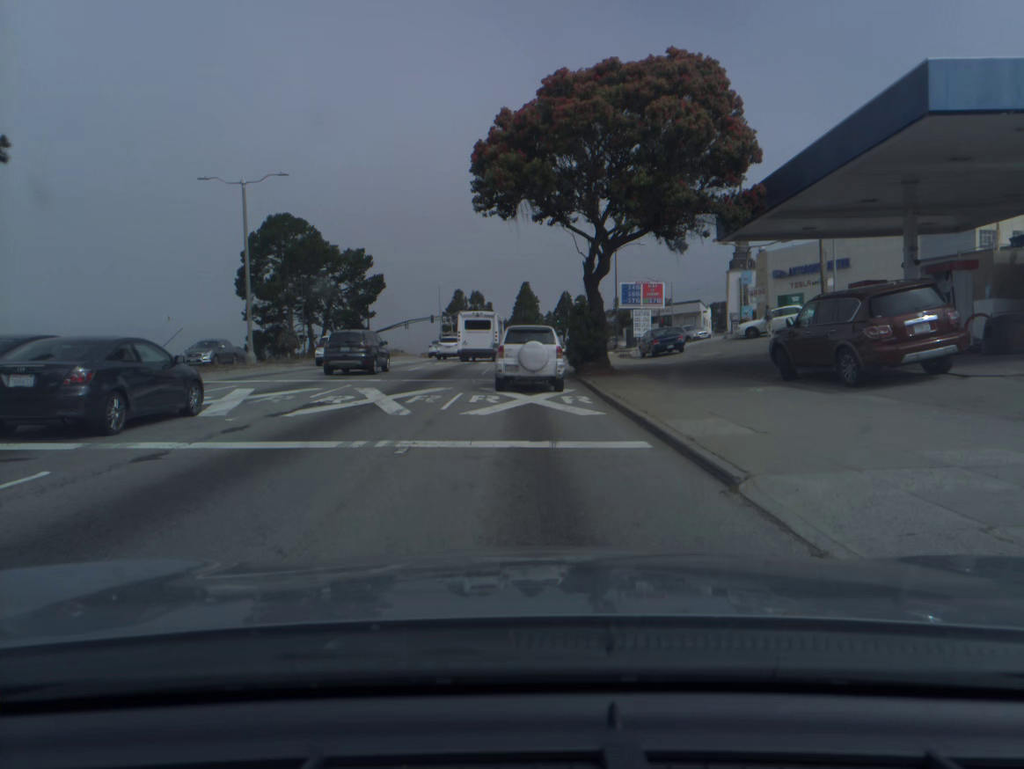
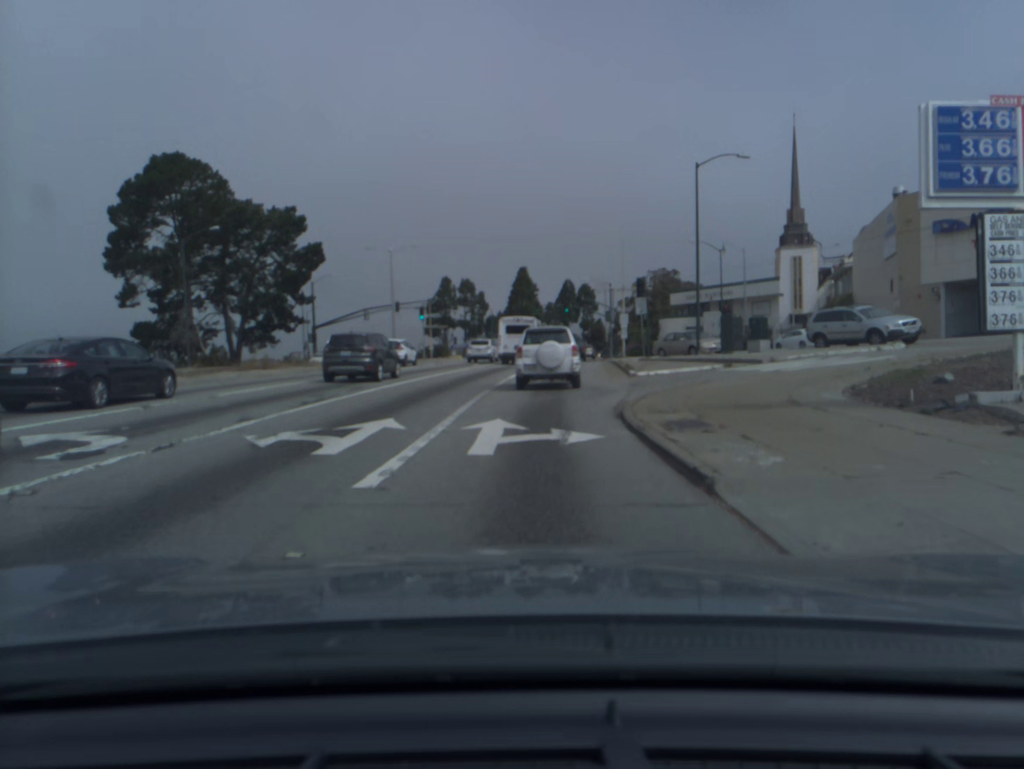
(+0.1, +35.2) m; 0°
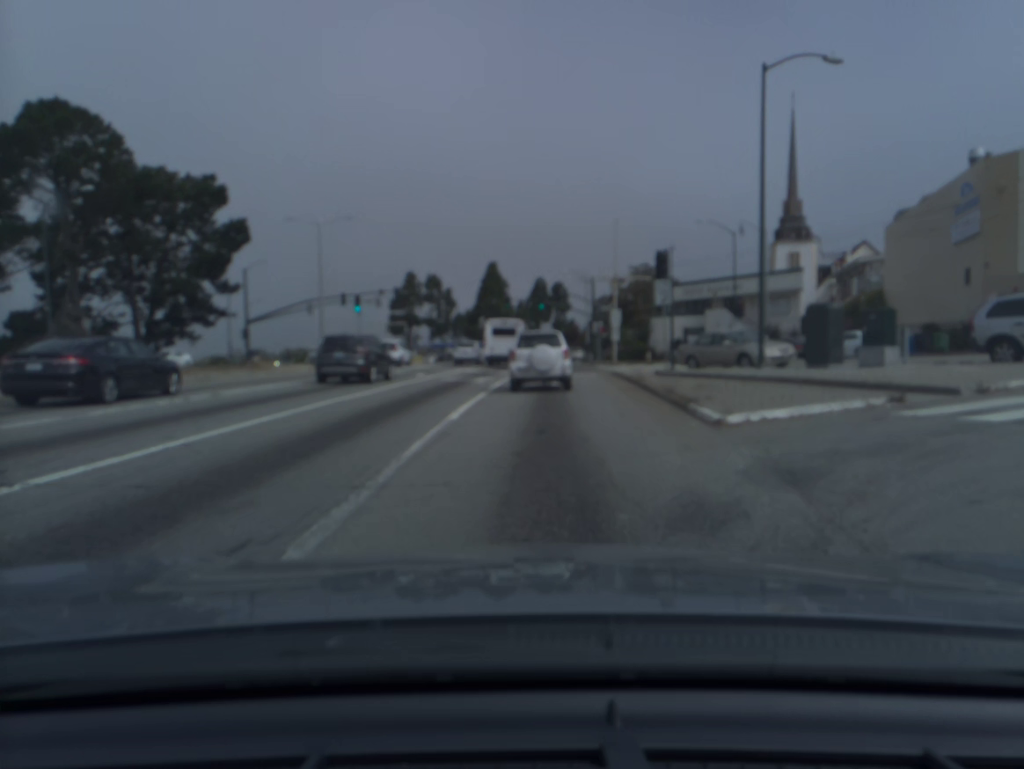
(+0.2, +14.6) m; +2°
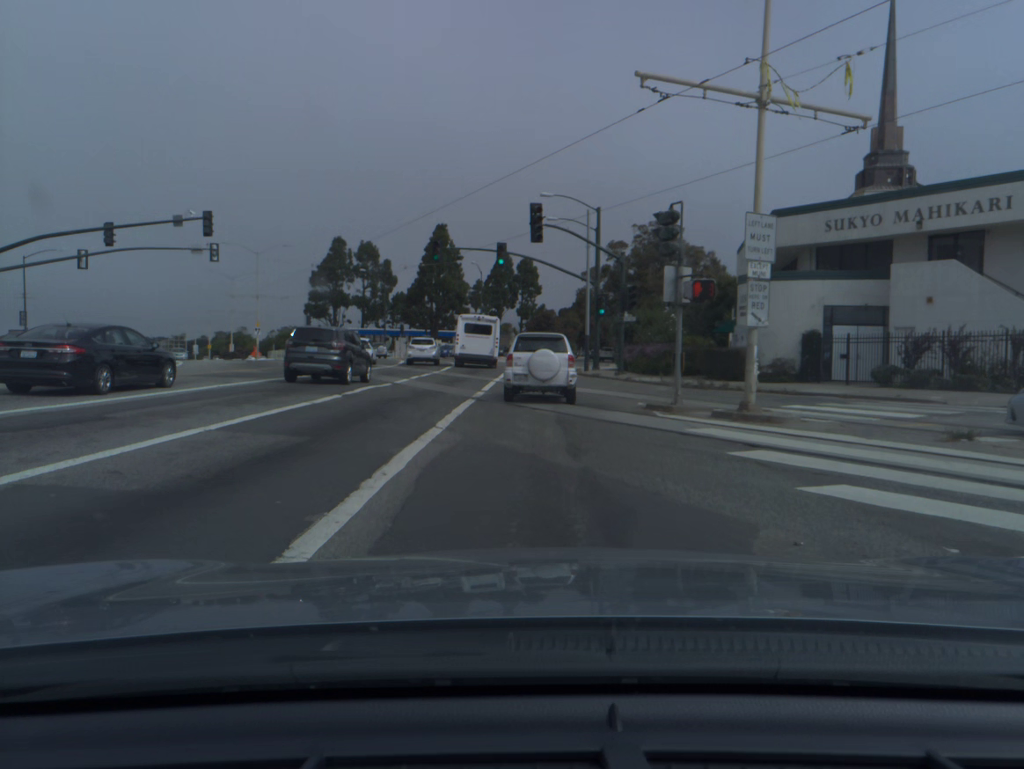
(+1.2, +39.3) m; +3°
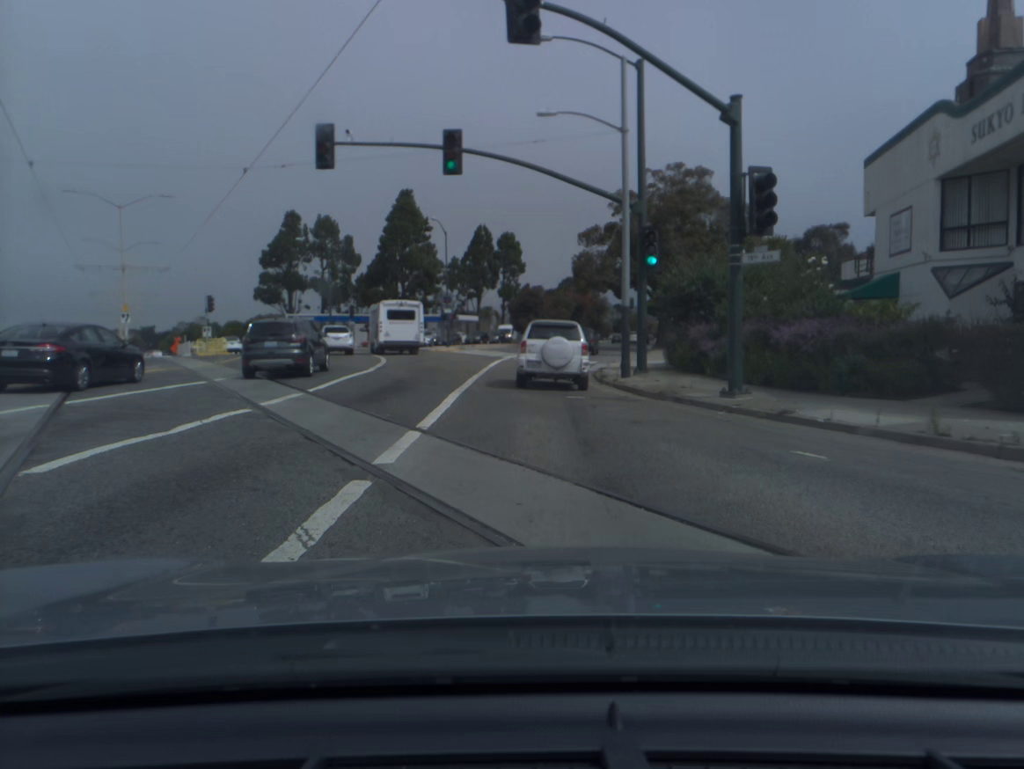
(+0.2, +22.6) m; +1°
